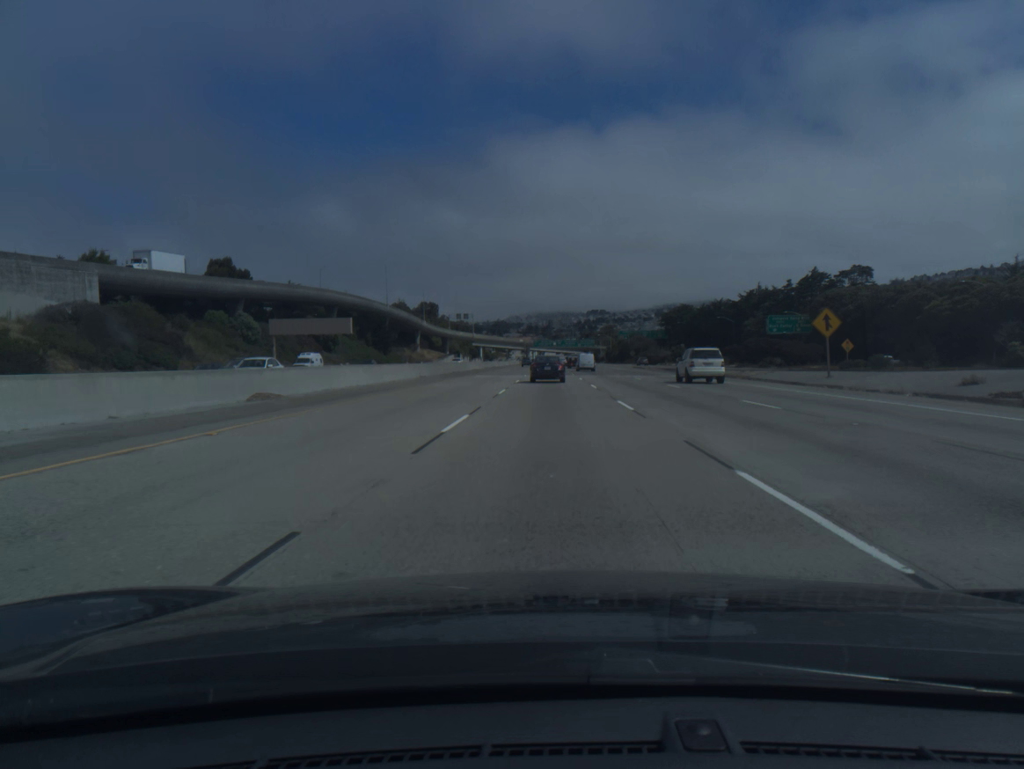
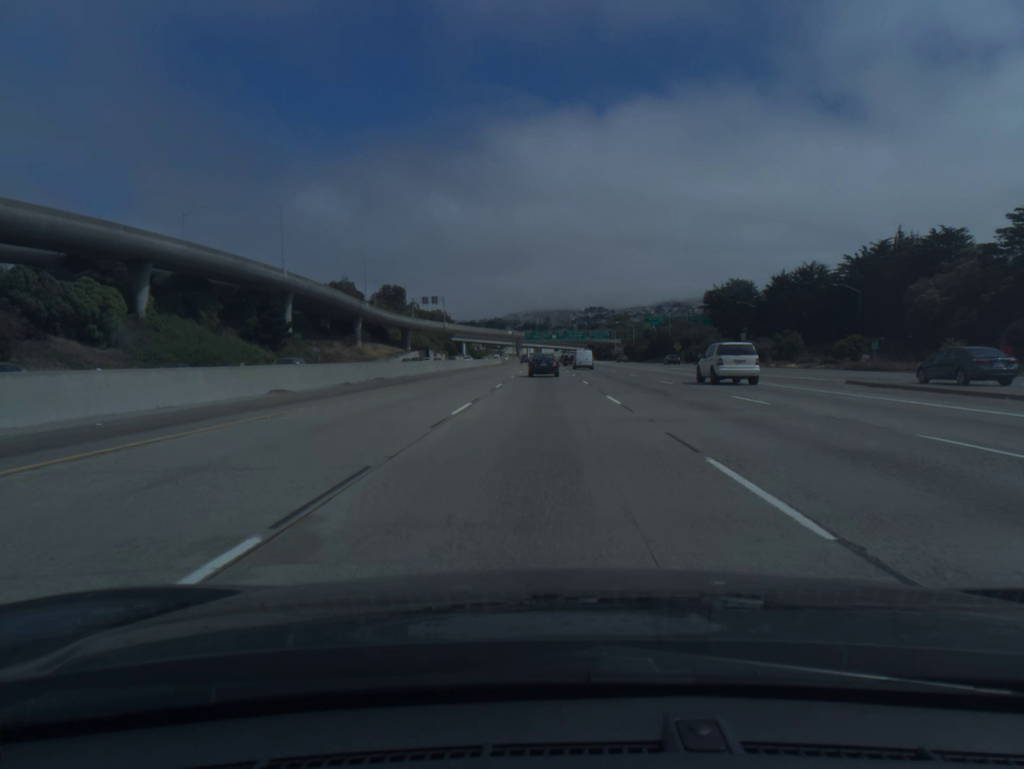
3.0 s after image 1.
(+0.5, +84.6) m; 0°
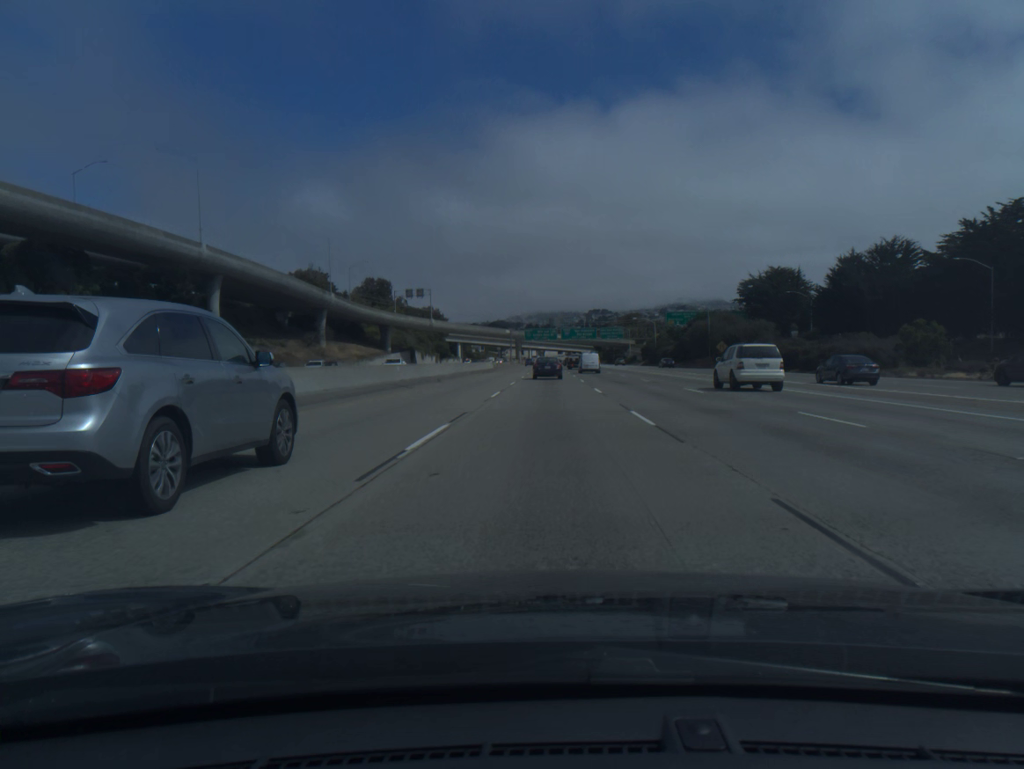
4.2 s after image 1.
(-0.1, +33.9) m; 0°
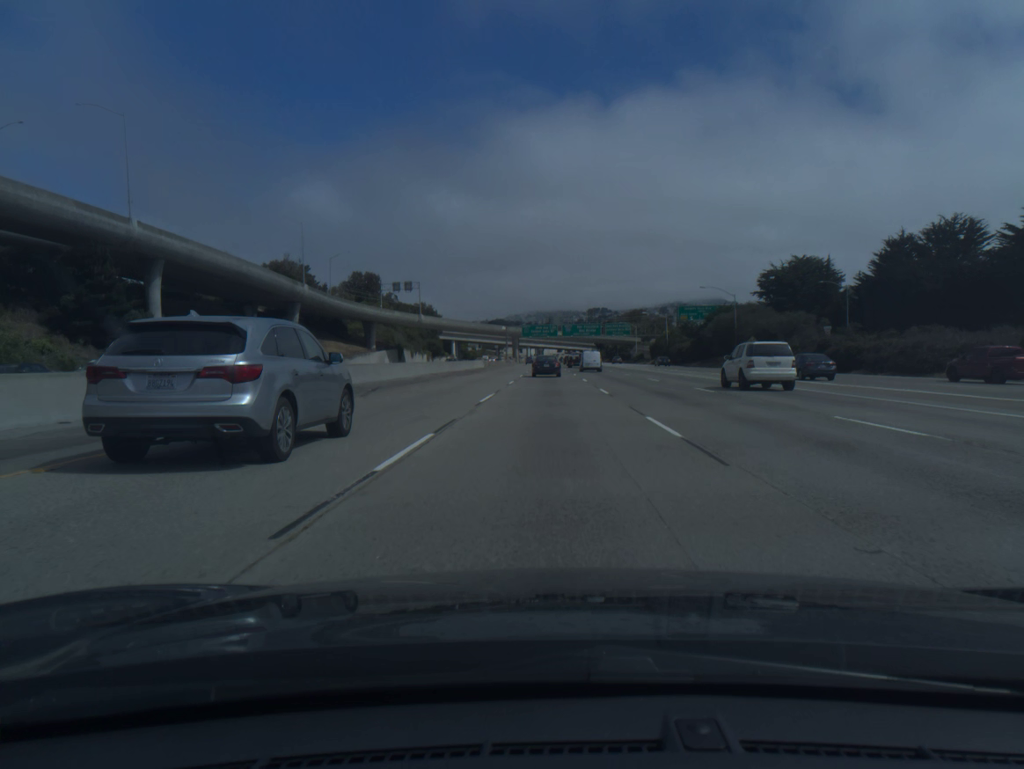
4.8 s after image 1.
(0.0, +17.0) m; 0°
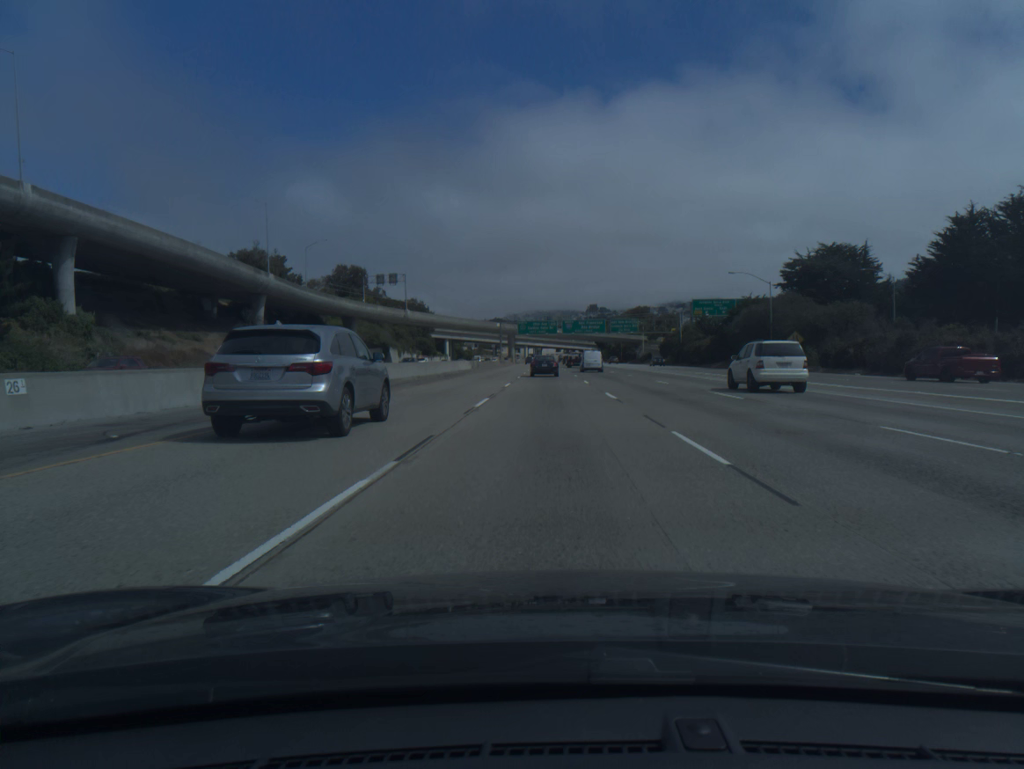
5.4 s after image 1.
(0.0, +17.0) m; 0°
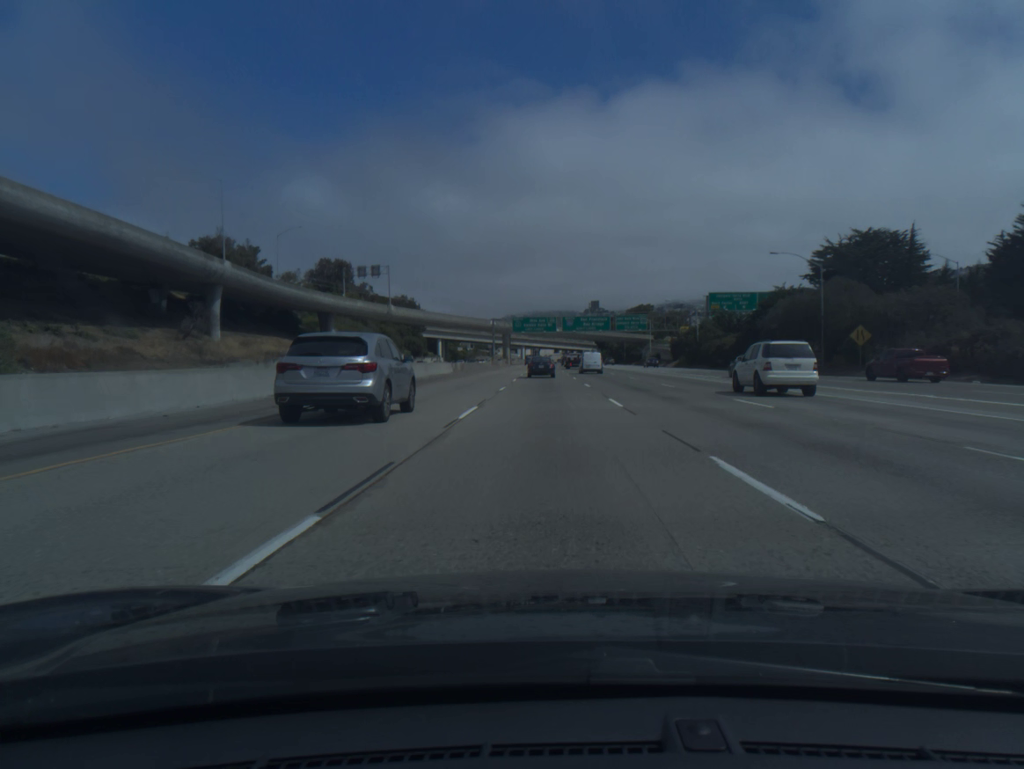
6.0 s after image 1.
(0.0, +17.0) m; 0°
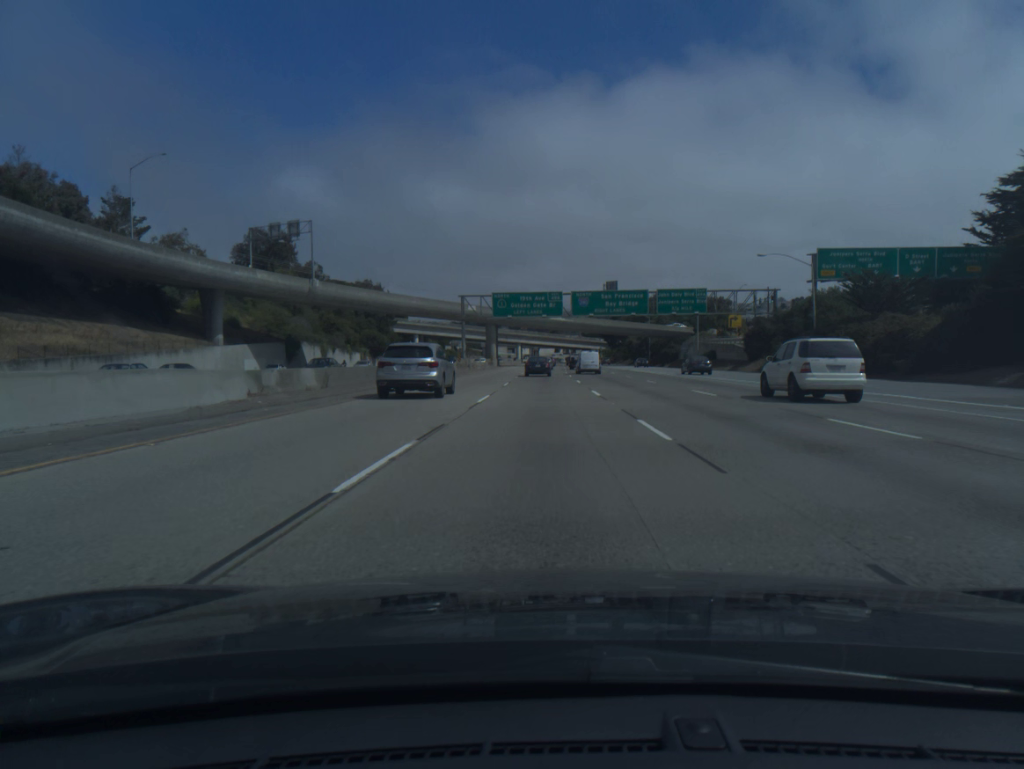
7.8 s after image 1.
(+0.1, +51.2) m; 0°
